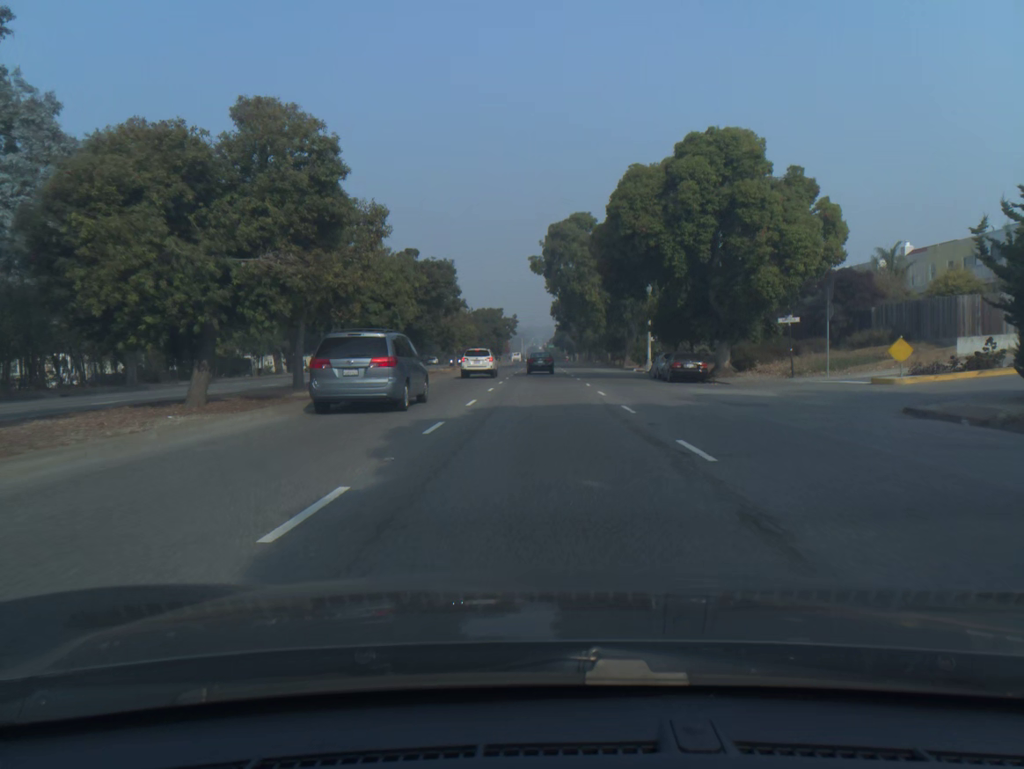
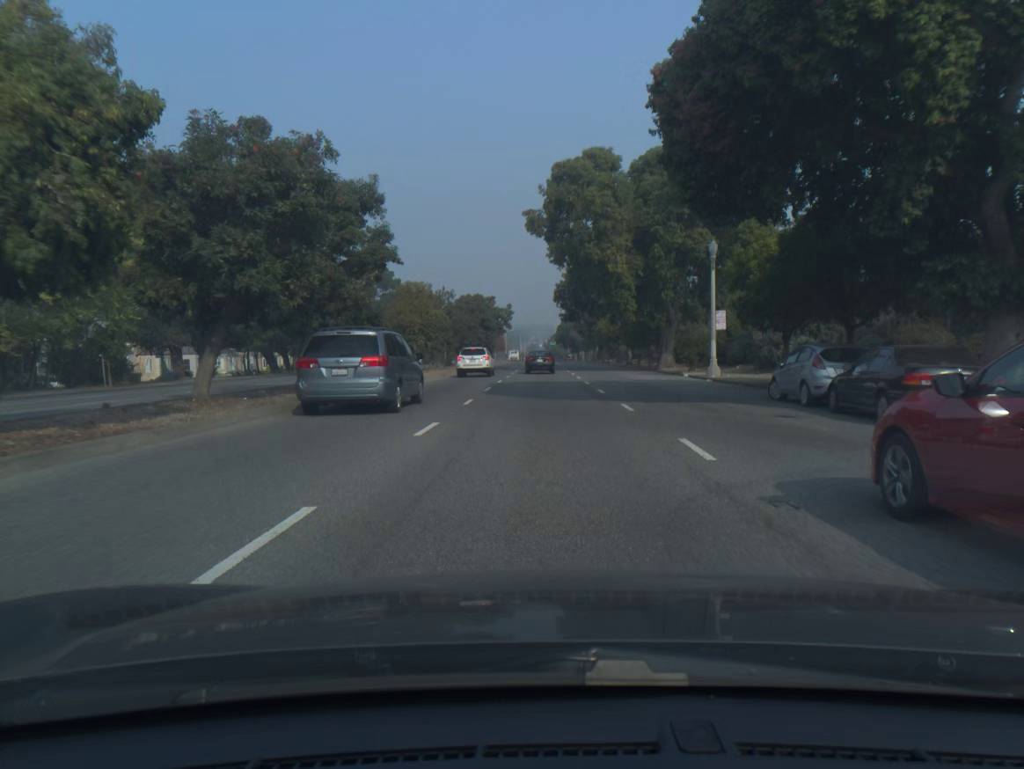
(0.0, +22.3) m; 0°
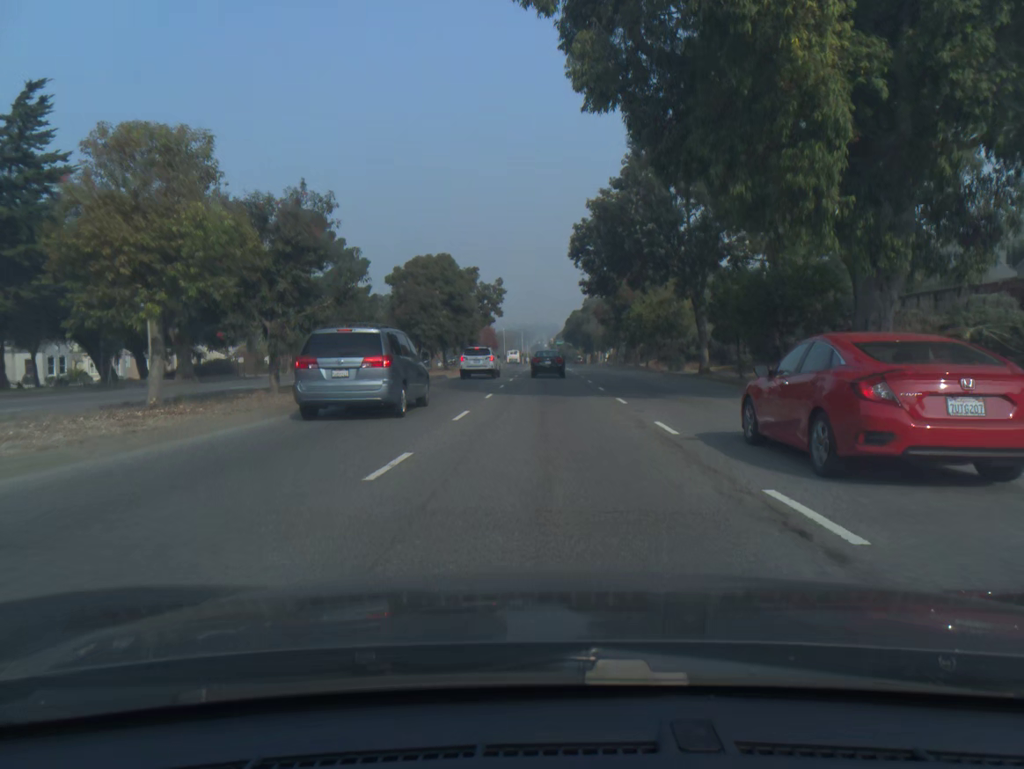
(-0.1, +33.1) m; 0°
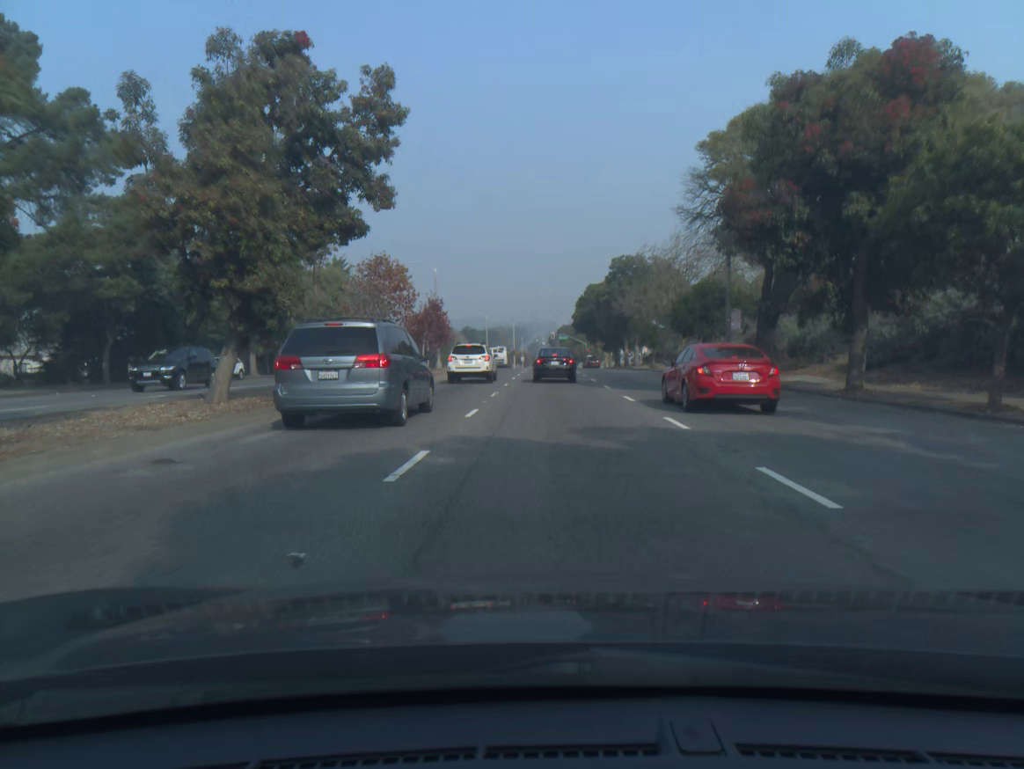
(0.0, +50.9) m; 0°
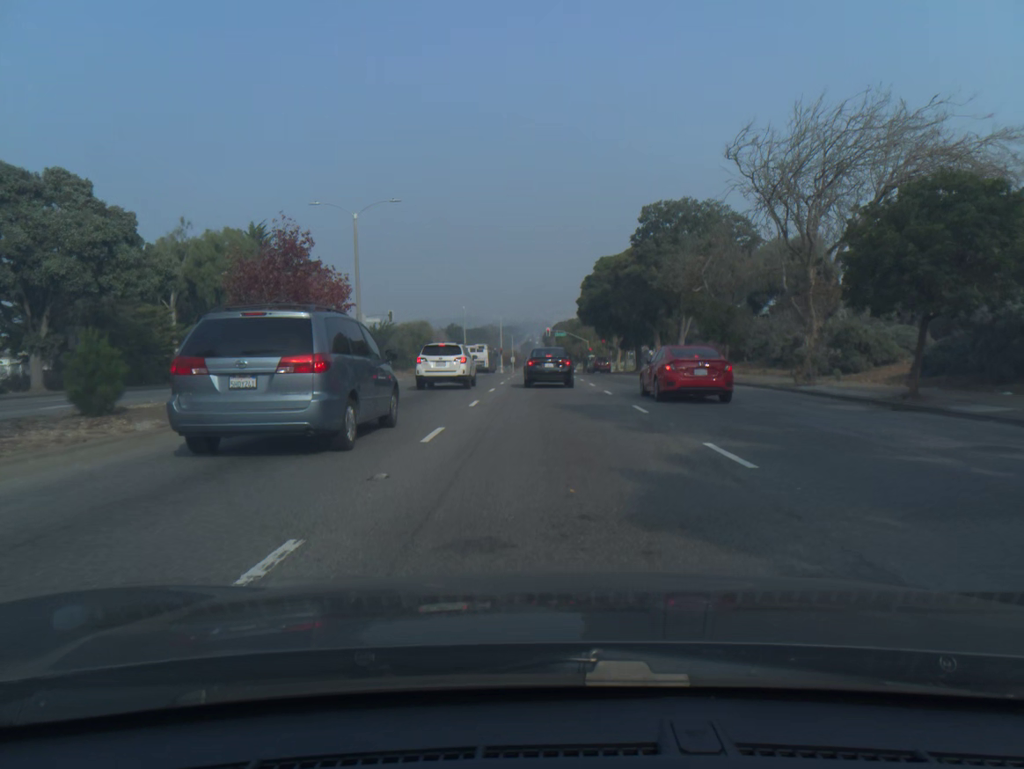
(+0.1, +26.4) m; +1°
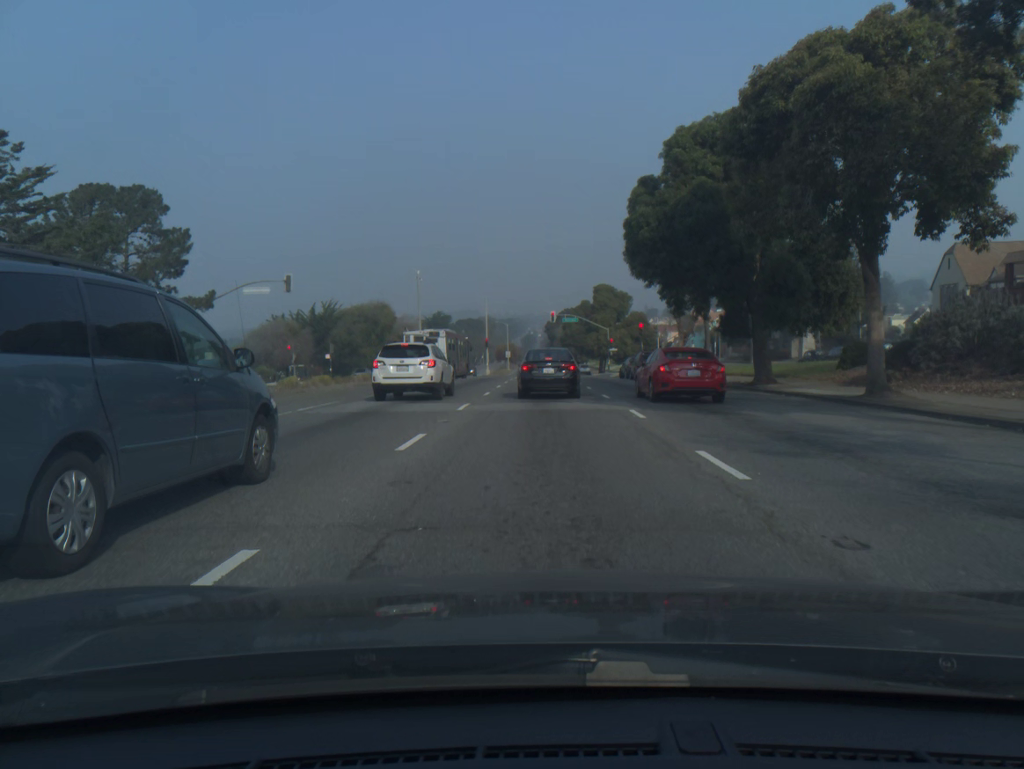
(0.0, +37.3) m; 0°
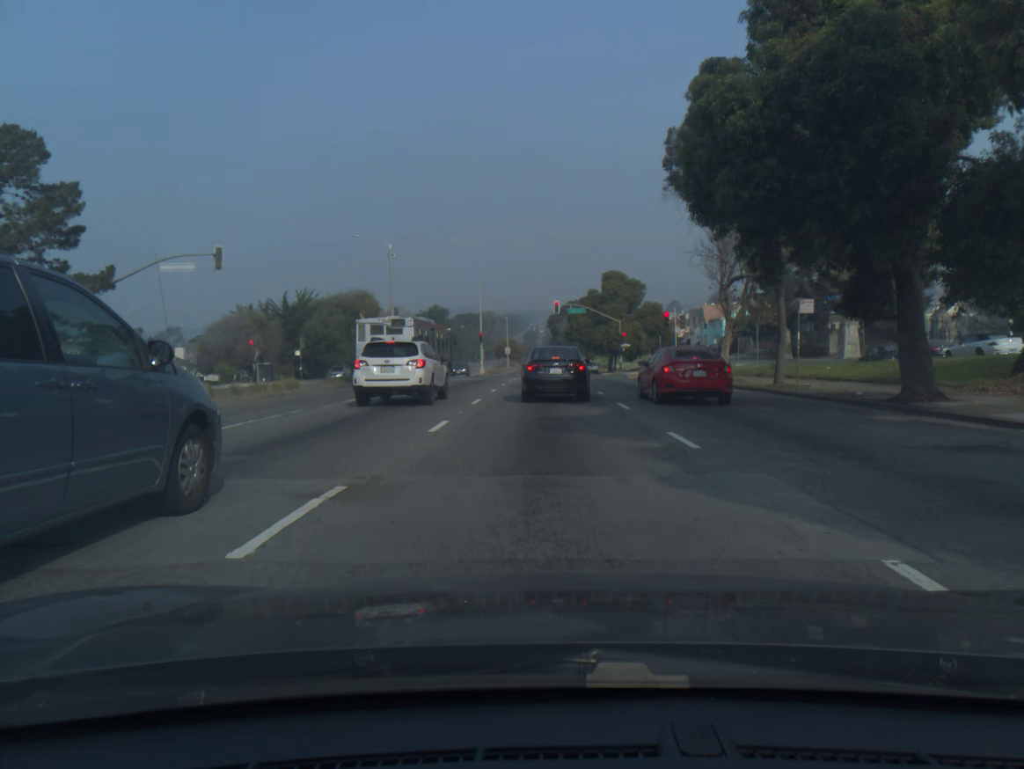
(0.0, +12.4) m; 0°
